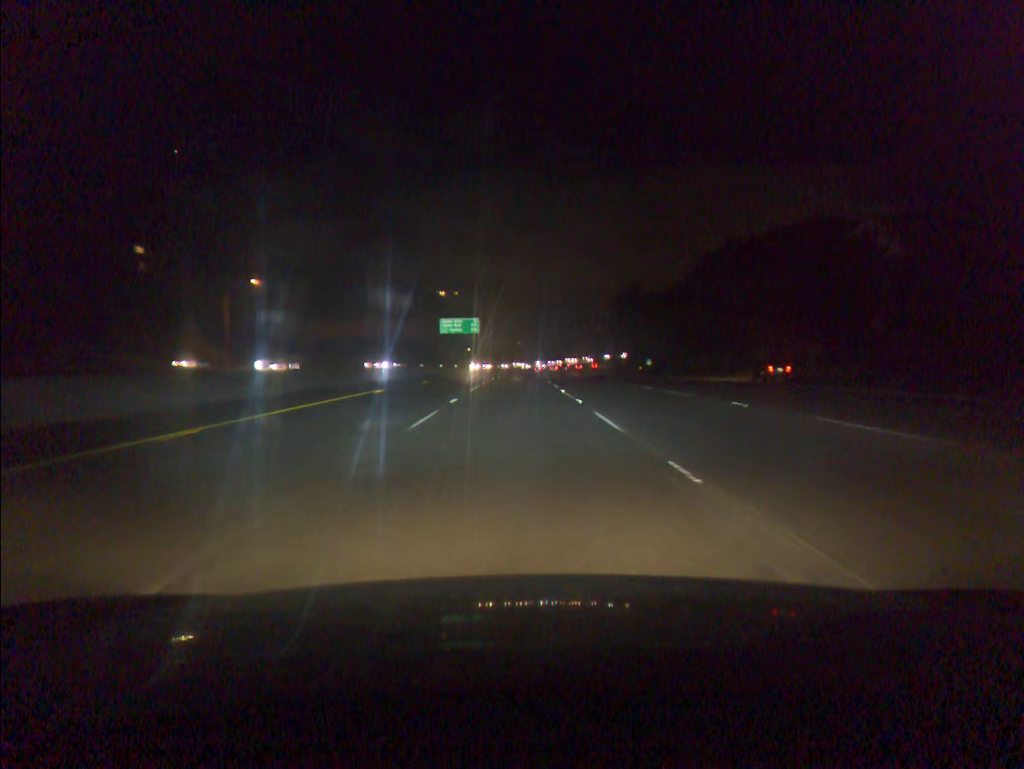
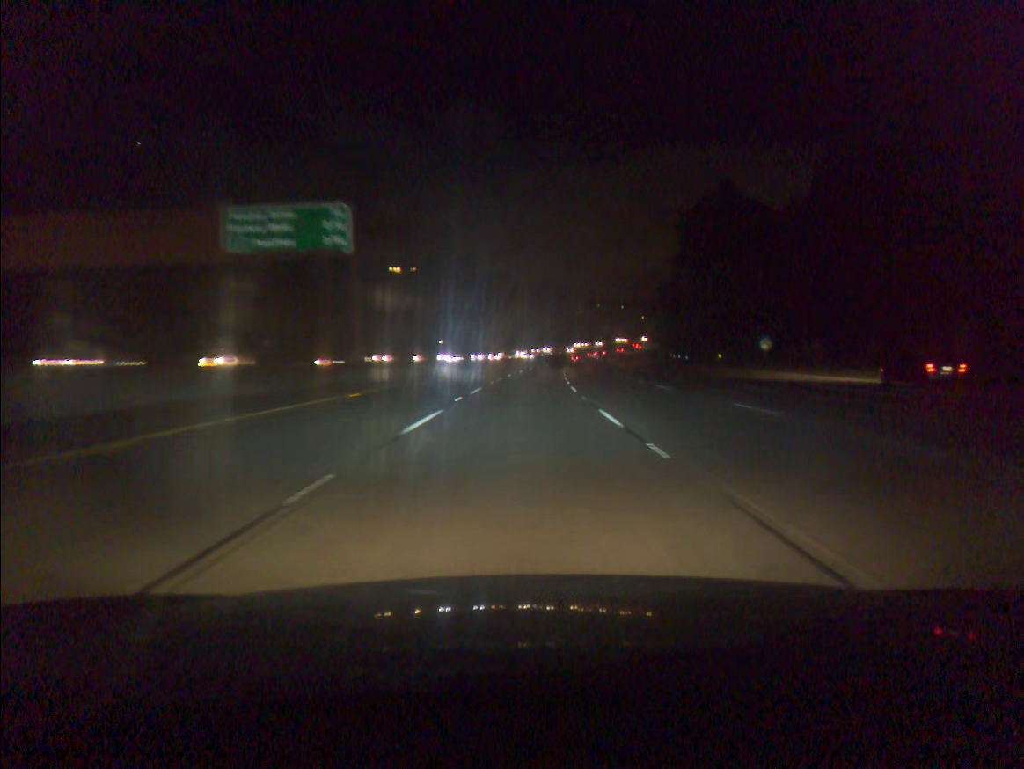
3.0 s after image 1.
(+0.4, +93.8) m; +2°
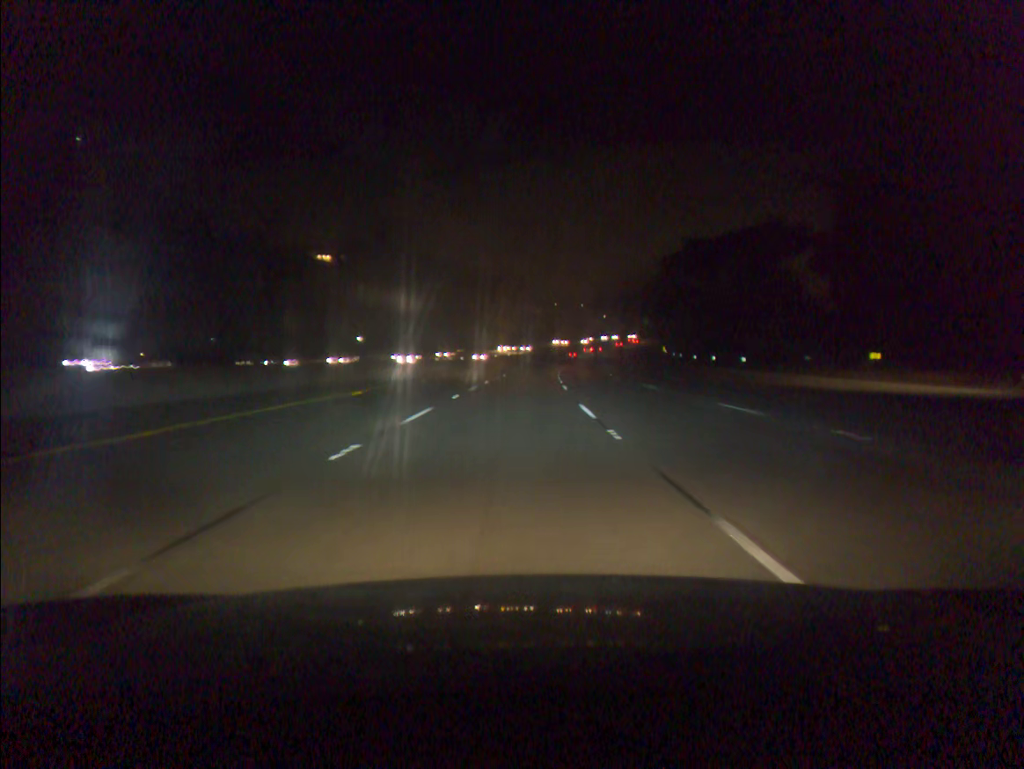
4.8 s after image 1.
(+1.7, +56.5) m; +3°
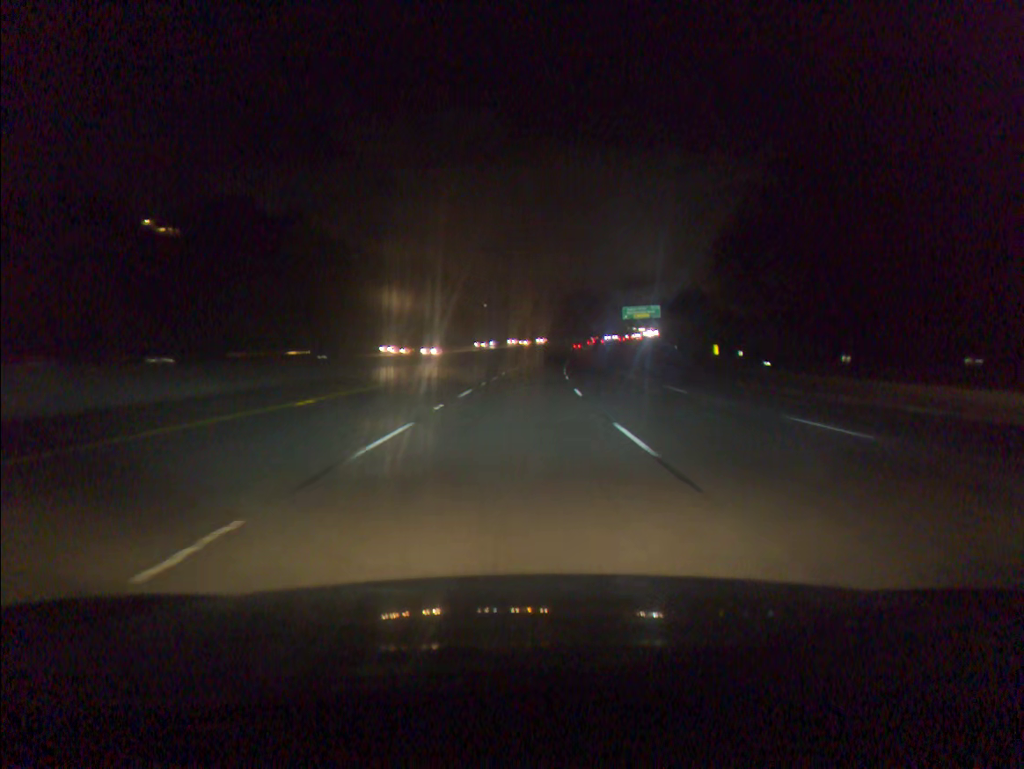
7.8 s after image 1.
(+3.9, +93.5) m; +5°
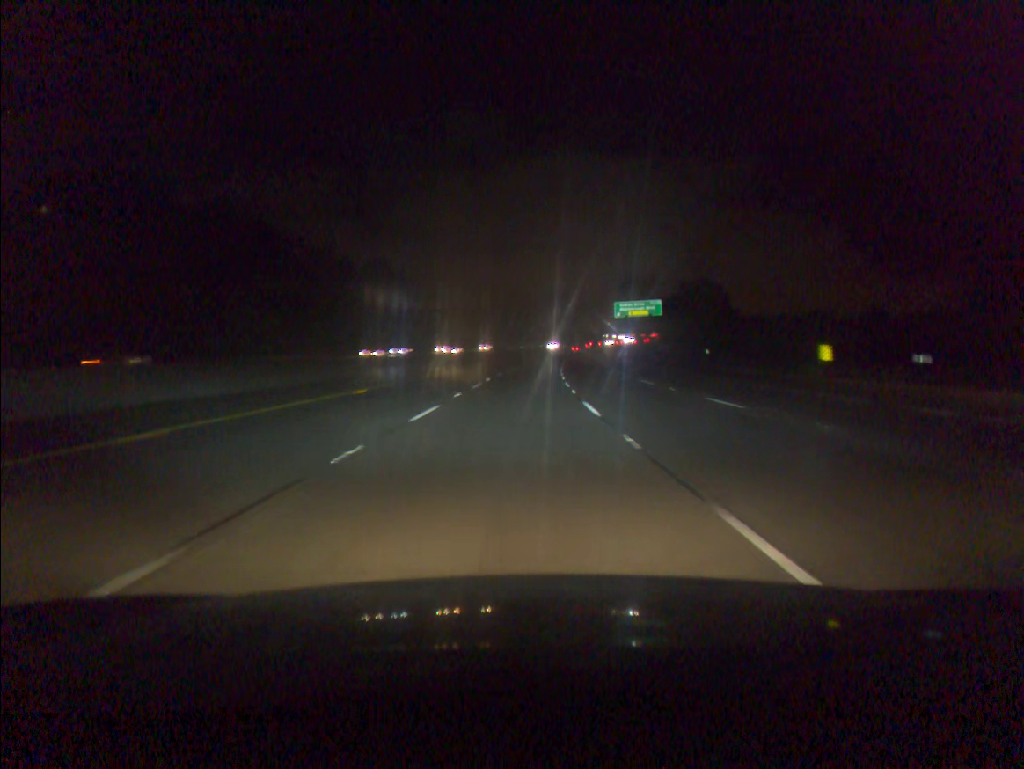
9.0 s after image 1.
(+0.8, +37.3) m; +2°
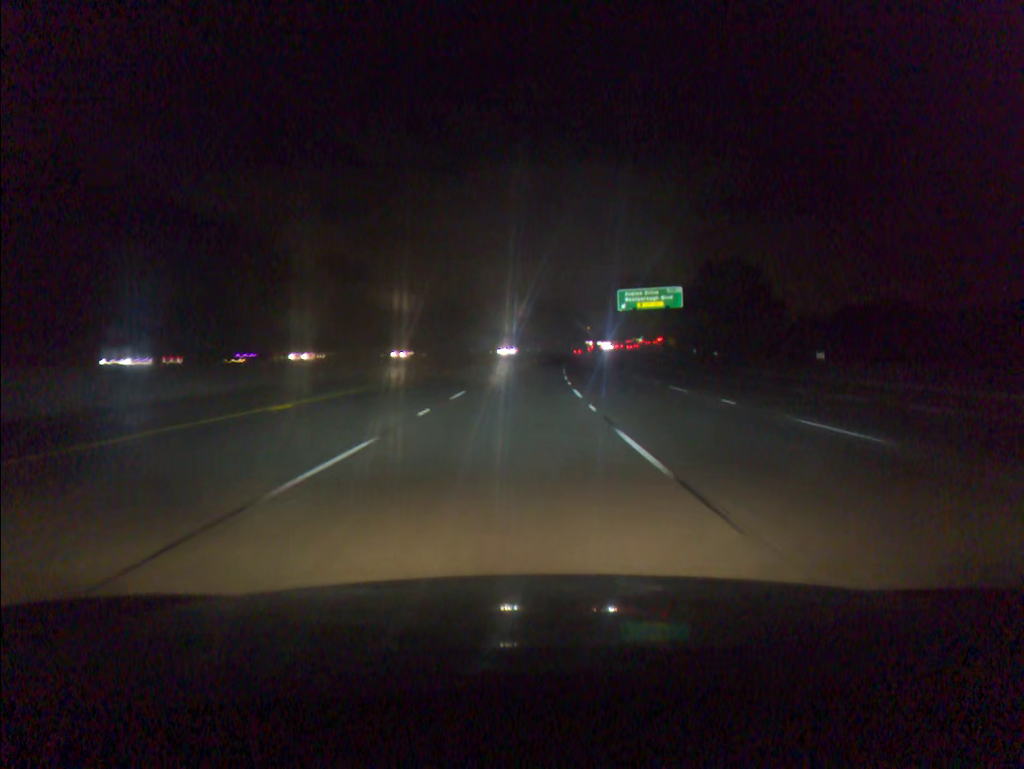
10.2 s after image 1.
(+0.6, +37.2) m; +2°
